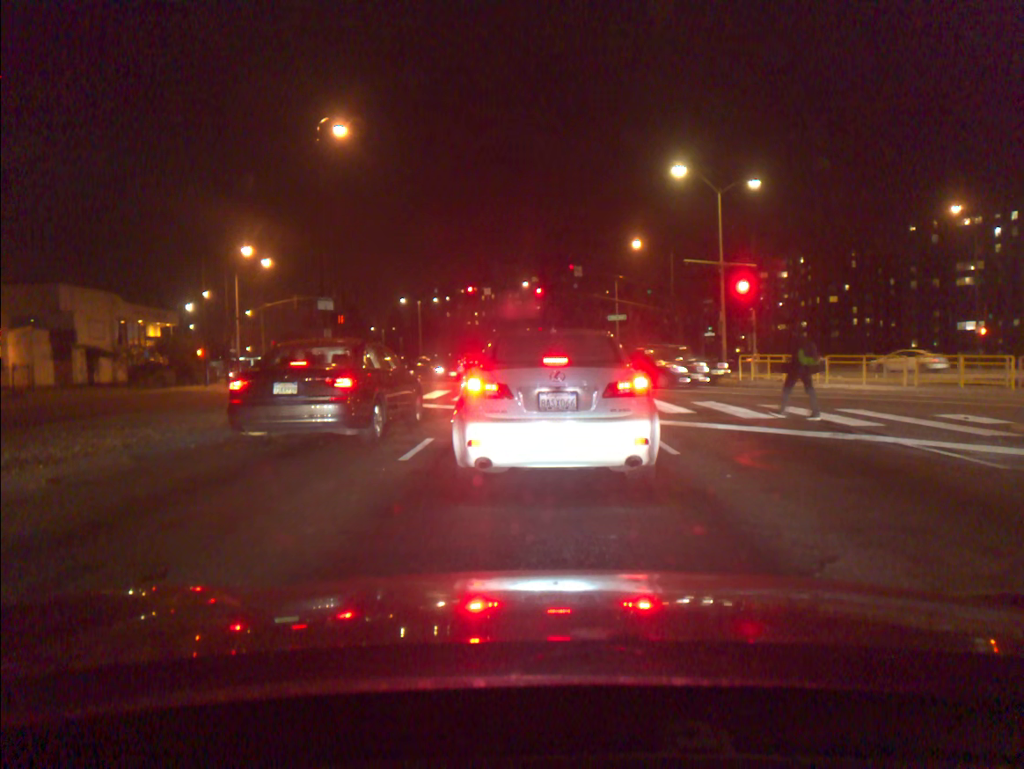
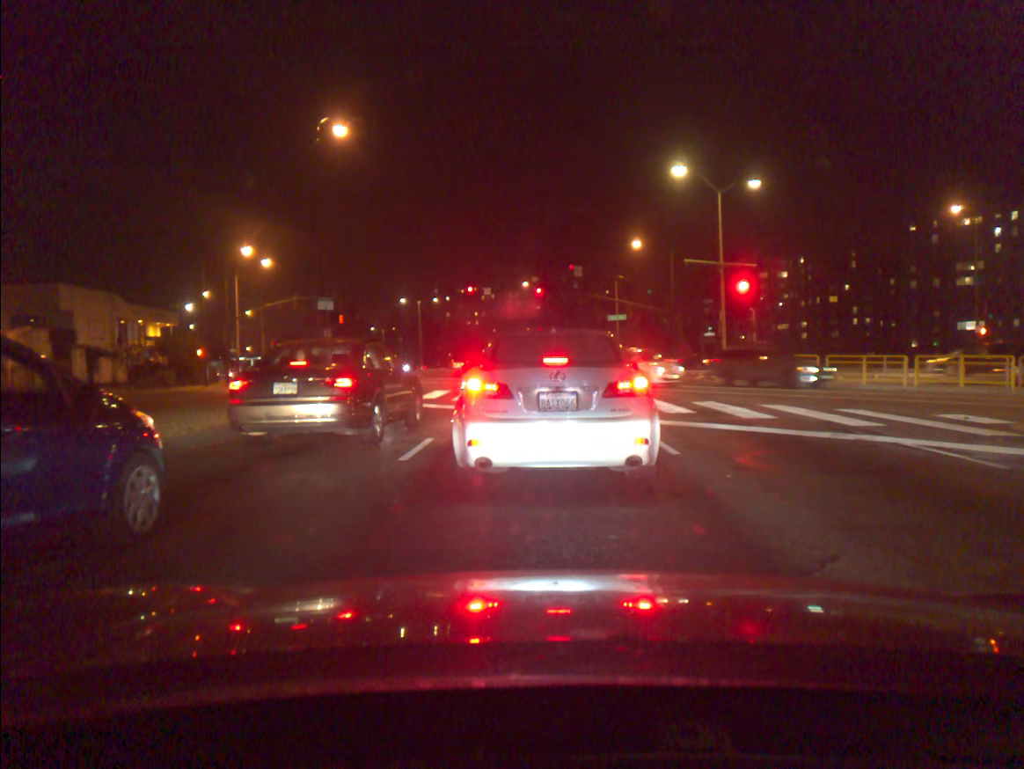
(0.0, 0.0) m; 0°
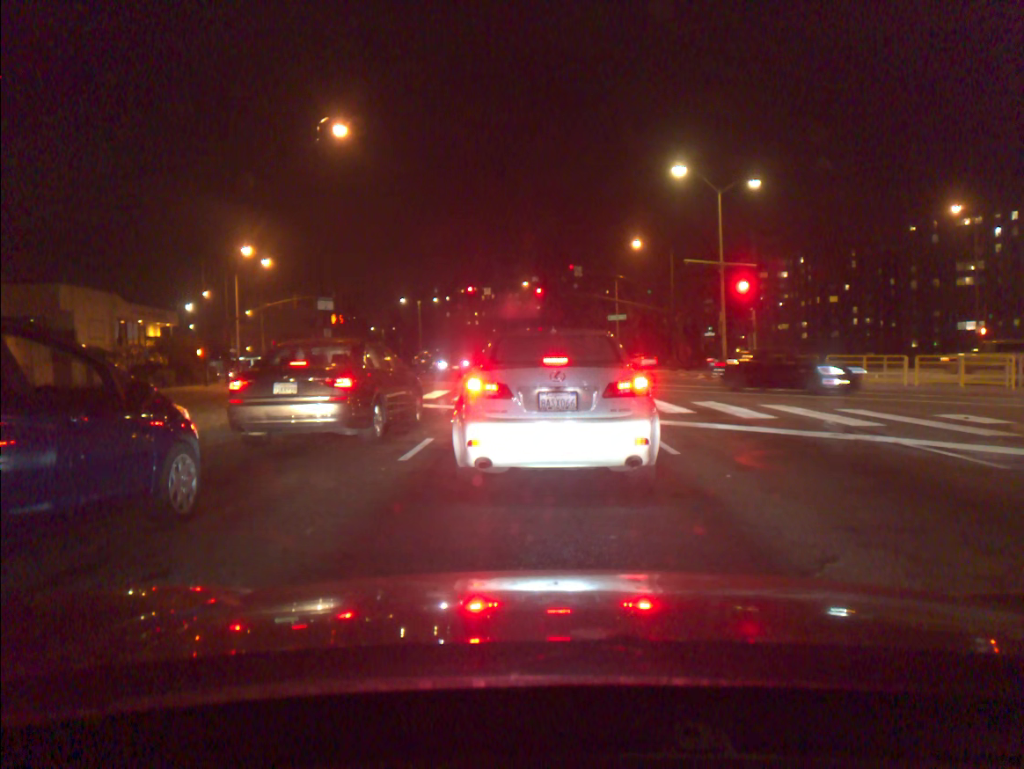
(0.0, 0.0) m; 0°
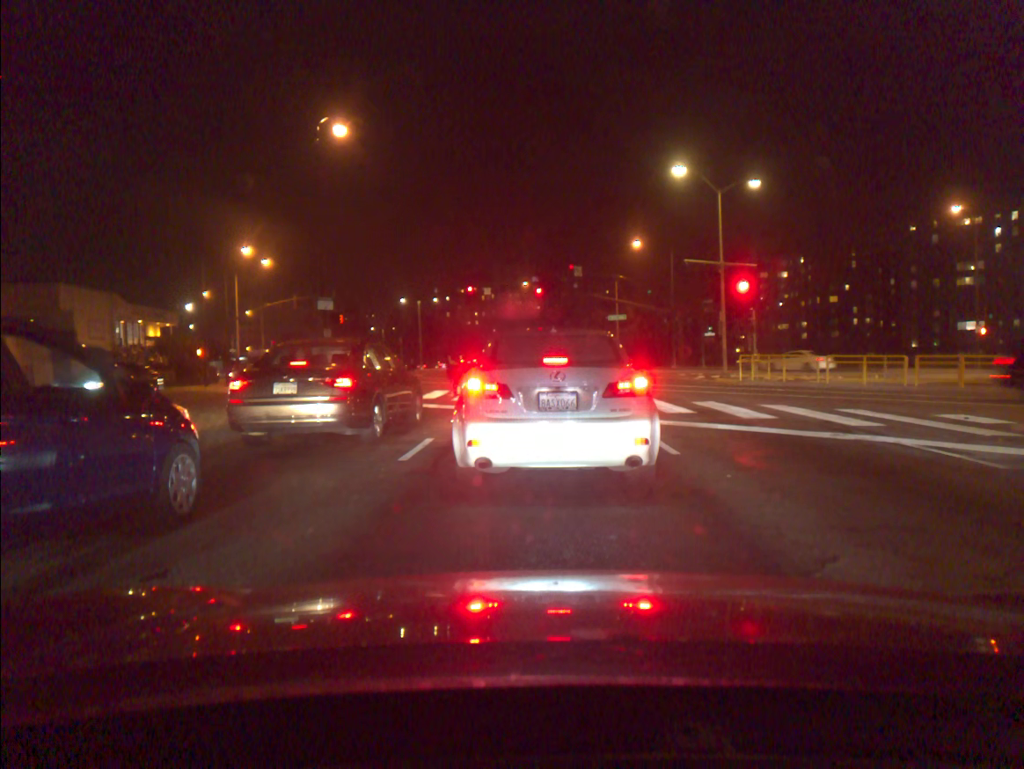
(0.0, +0.1) m; 0°
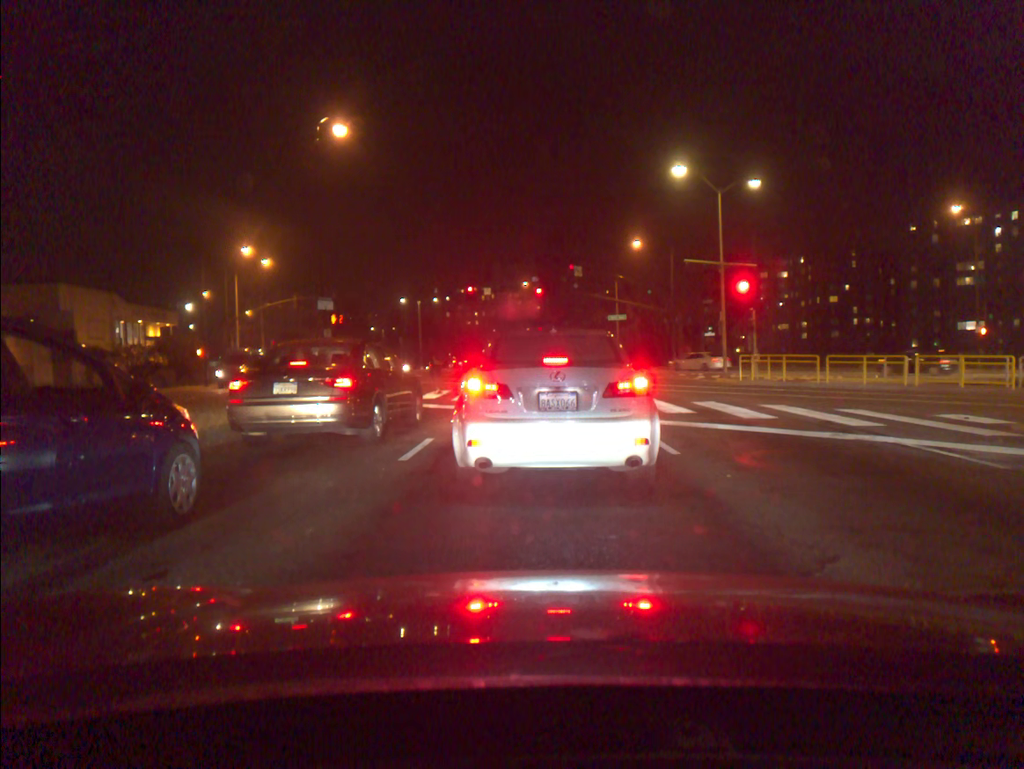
(0.0, 0.0) m; 0°
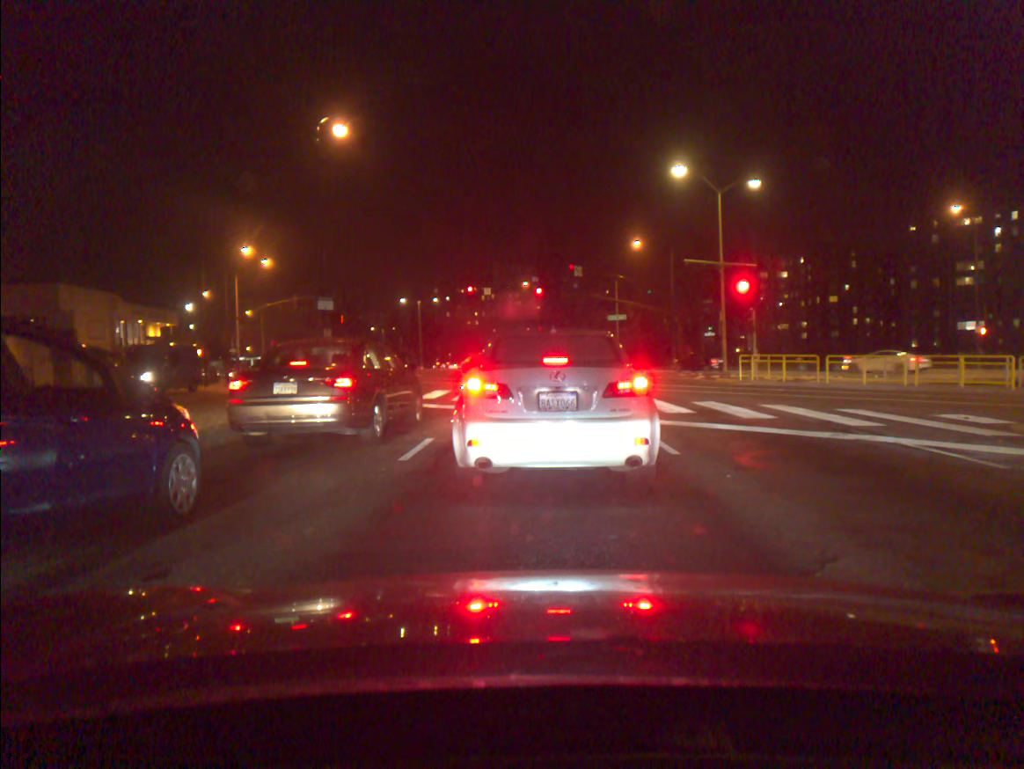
(0.0, 0.0) m; 0°
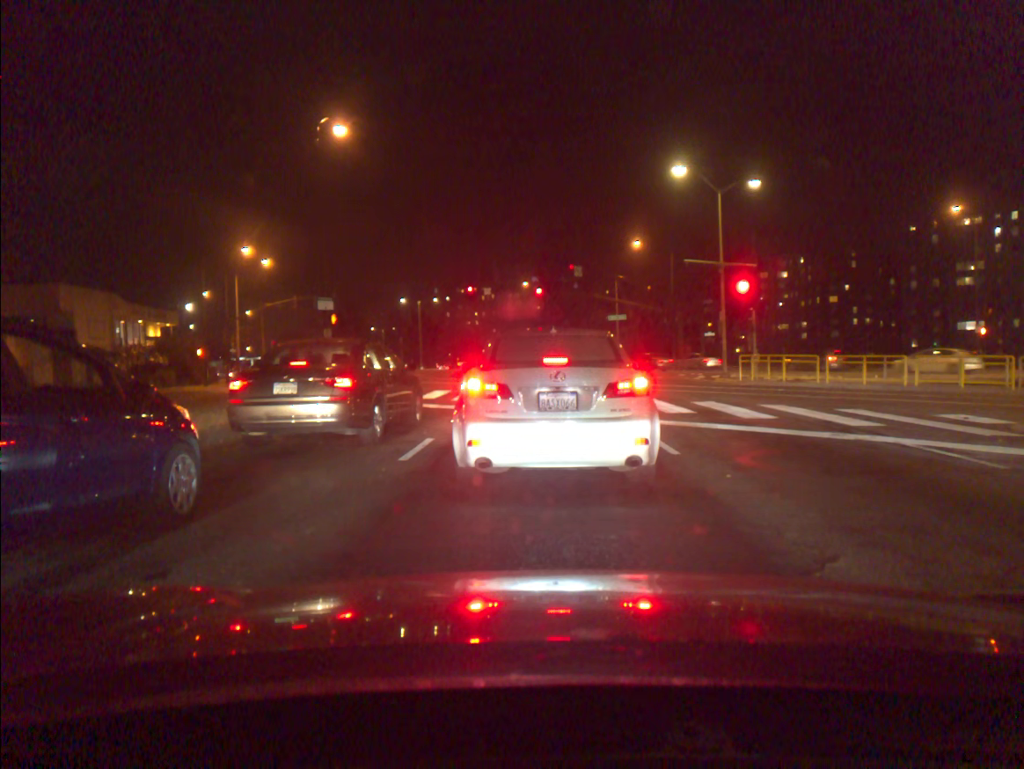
(0.0, +0.1) m; 0°
